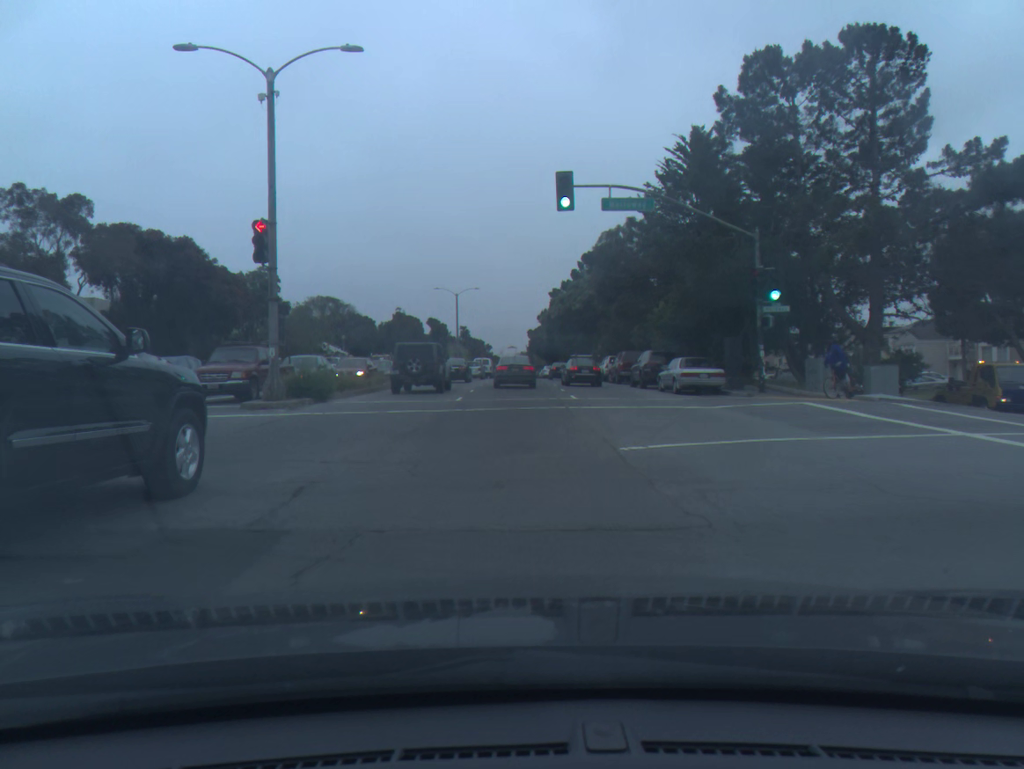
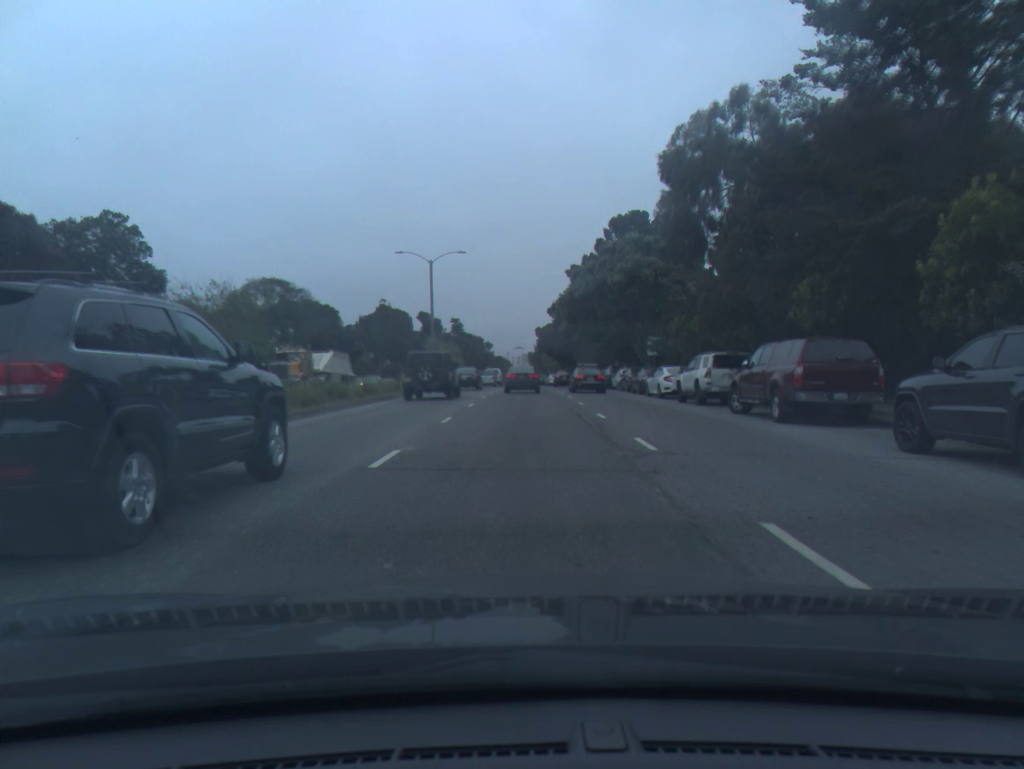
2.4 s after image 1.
(-0.1, +26.9) m; 0°
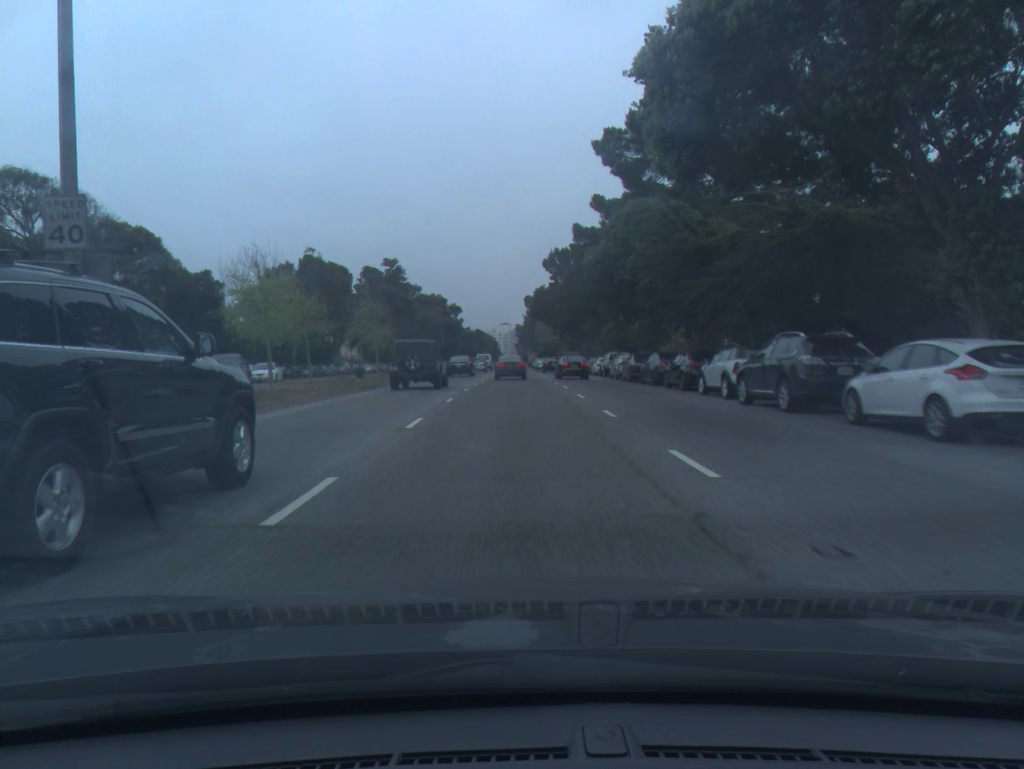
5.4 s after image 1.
(+0.2, +40.0) m; +1°
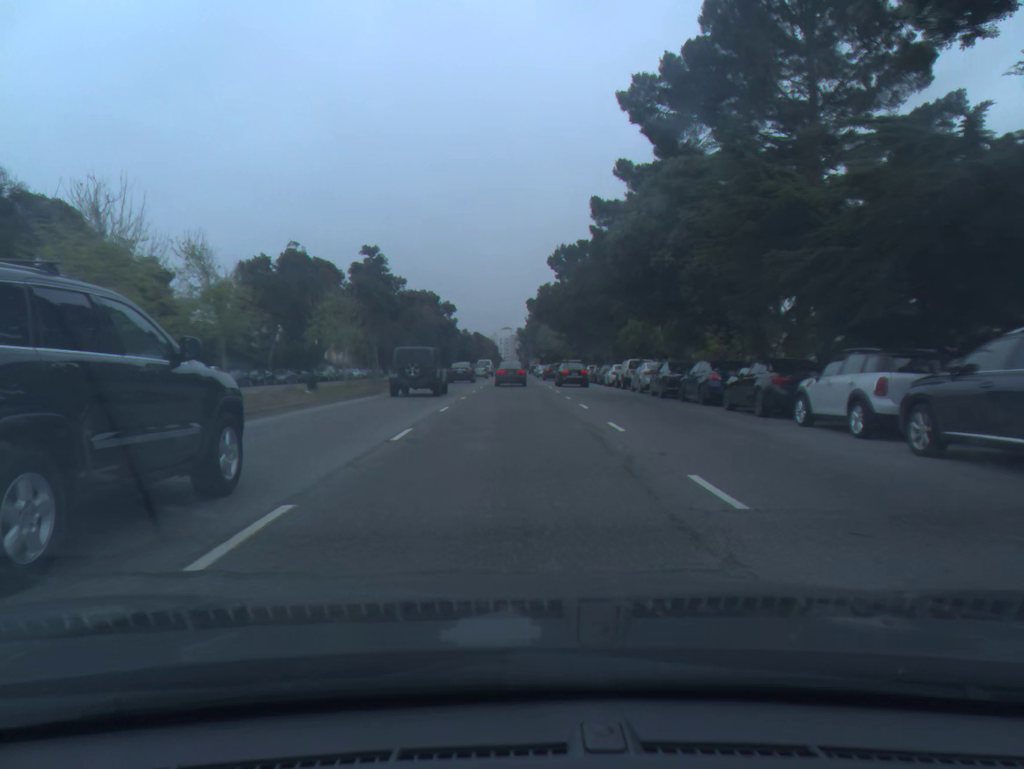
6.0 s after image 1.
(0.0, +8.6) m; 0°
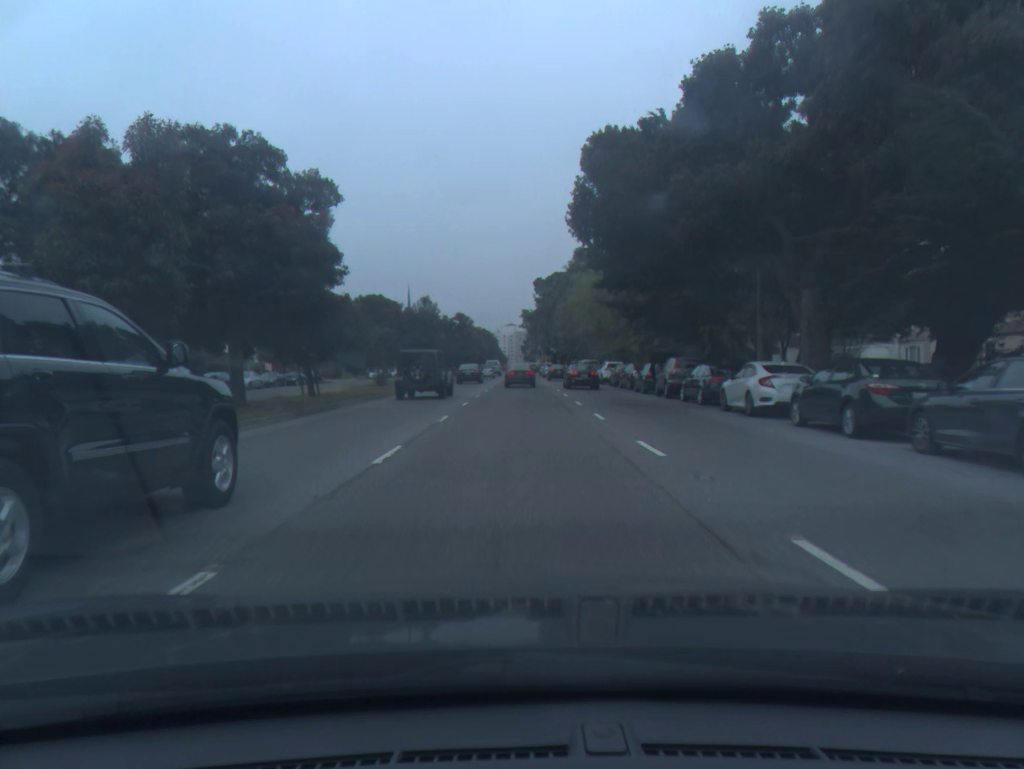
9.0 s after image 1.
(-0.3, +45.5) m; 0°
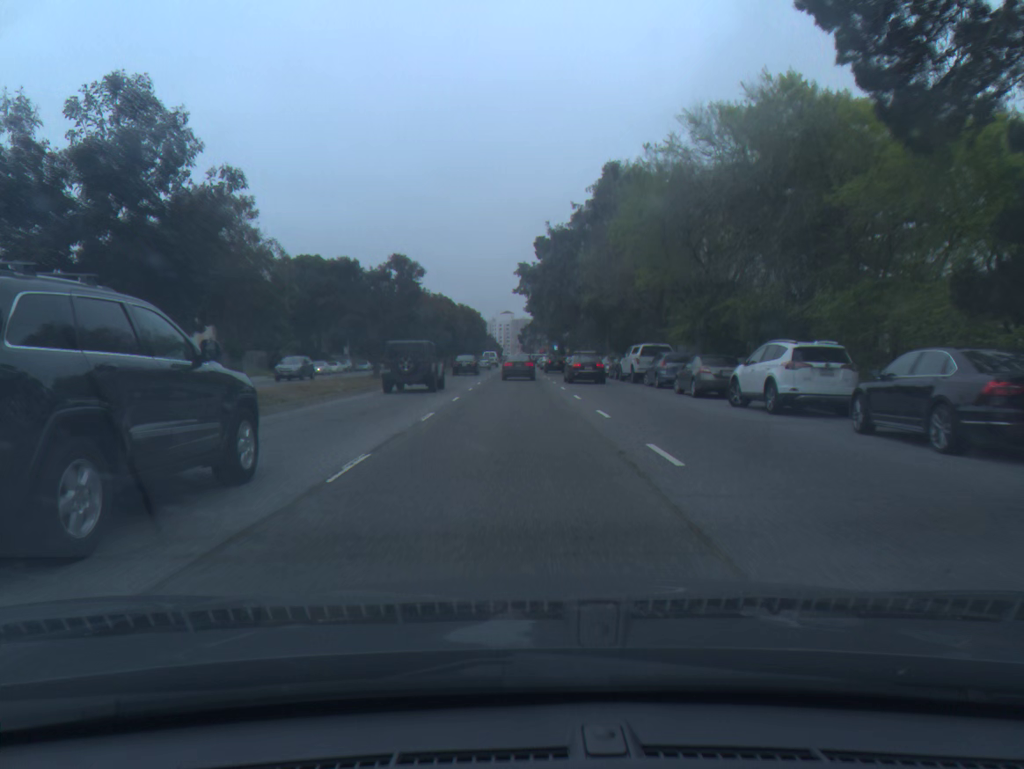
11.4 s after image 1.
(0.0, +38.0) m; 0°
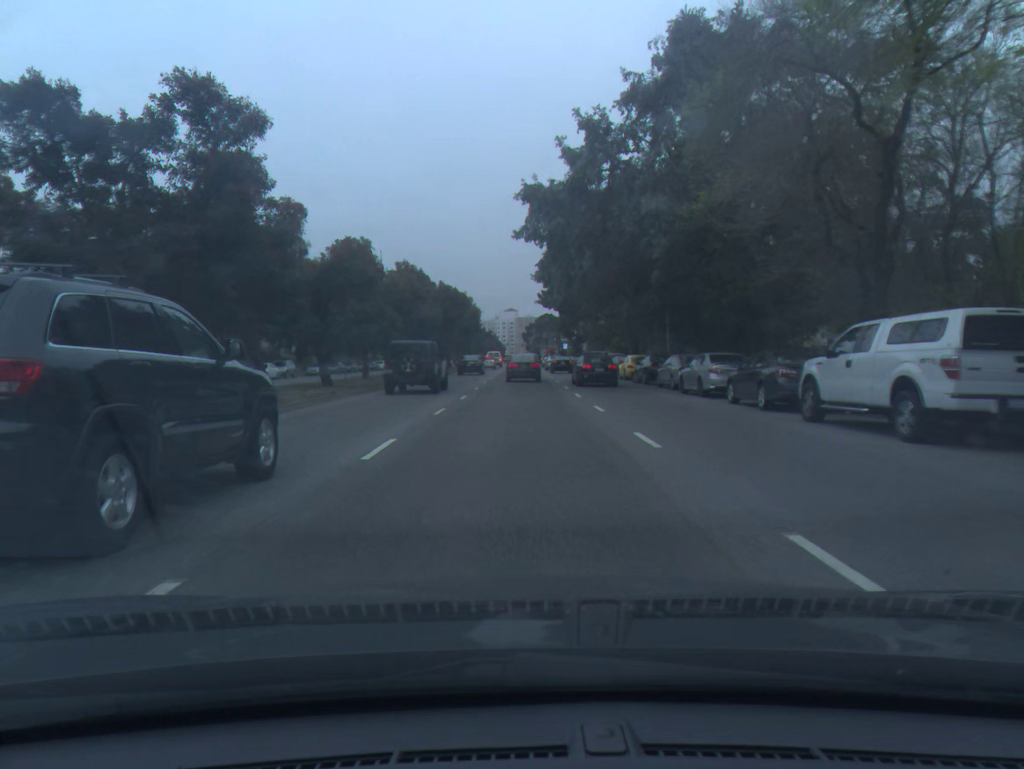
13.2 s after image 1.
(-0.1, +27.6) m; 0°
